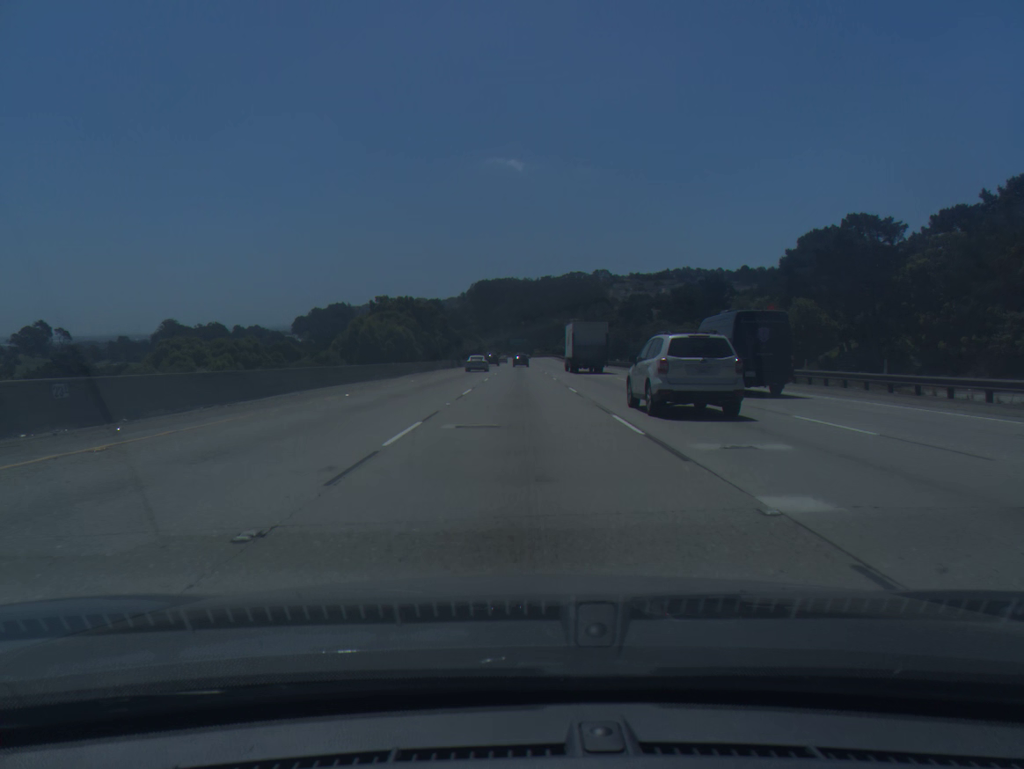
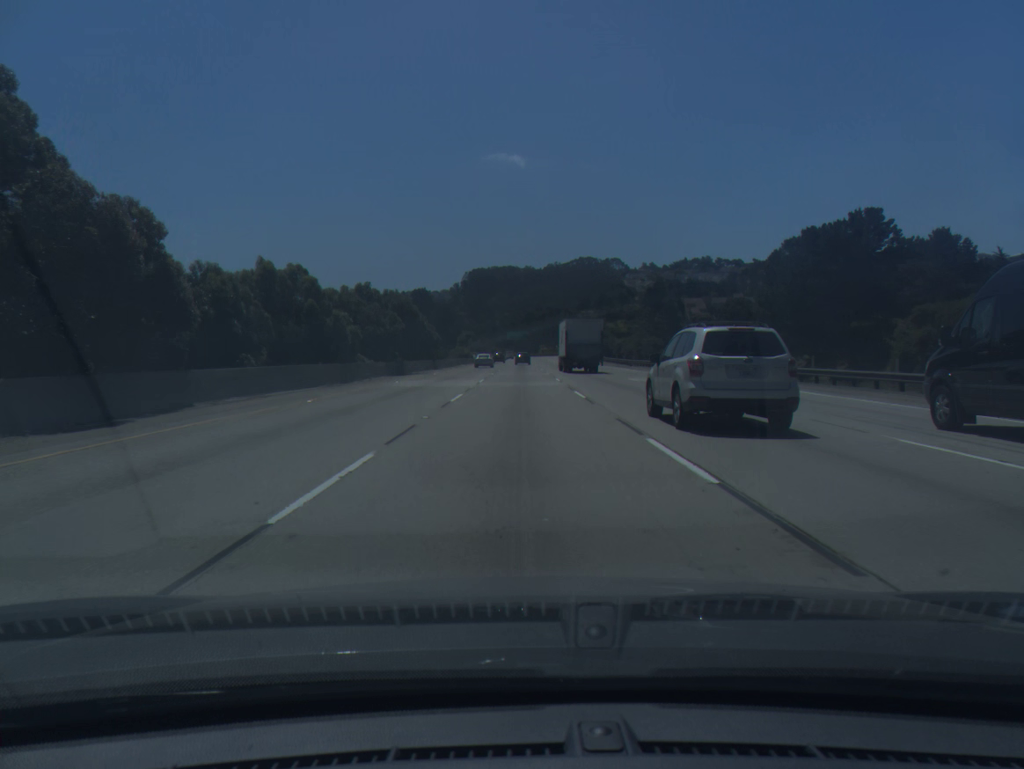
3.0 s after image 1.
(+0.4, +92.3) m; 0°
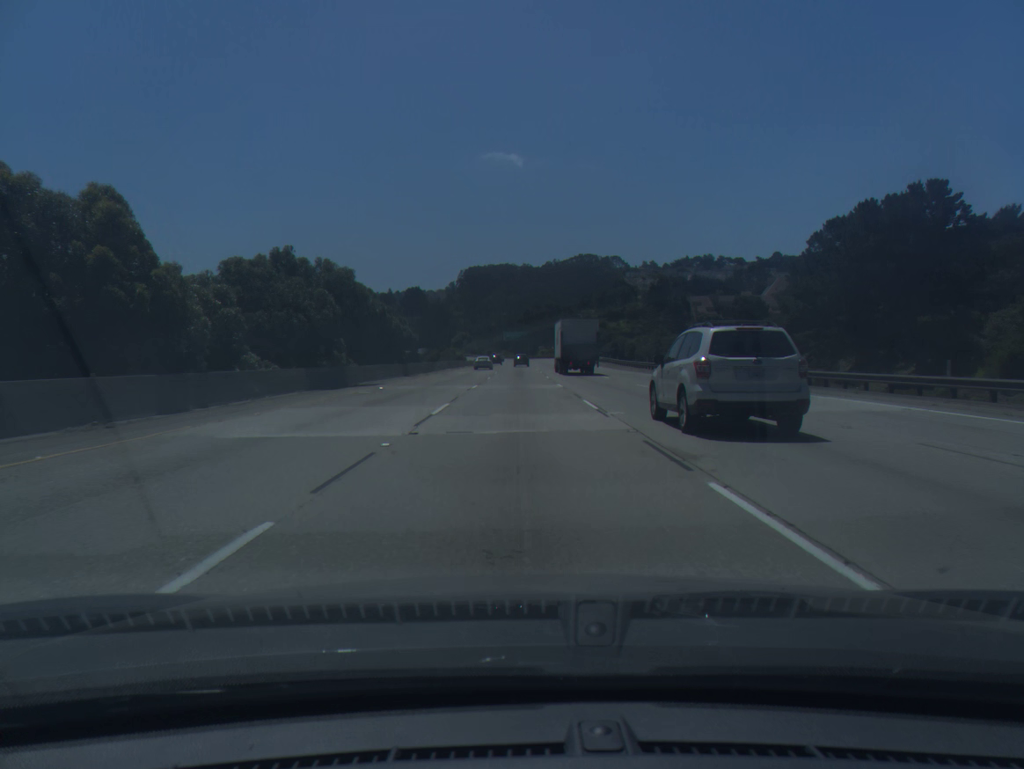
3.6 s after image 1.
(0.0, +18.4) m; 0°
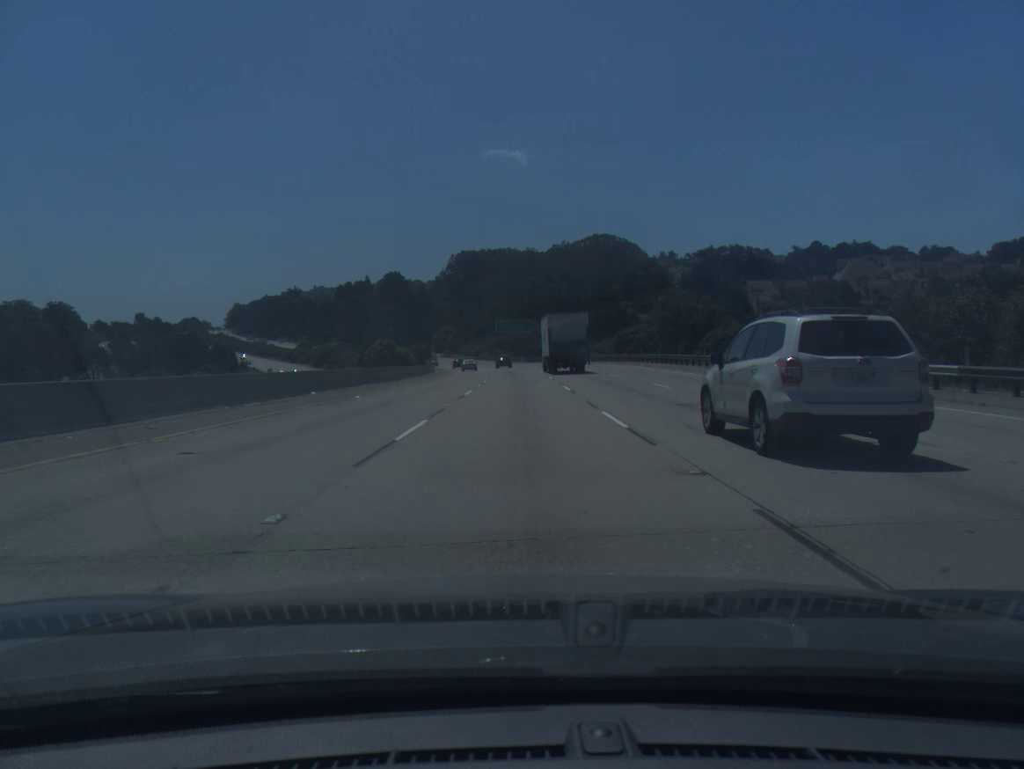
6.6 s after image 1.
(0.0, +92.4) m; 0°
